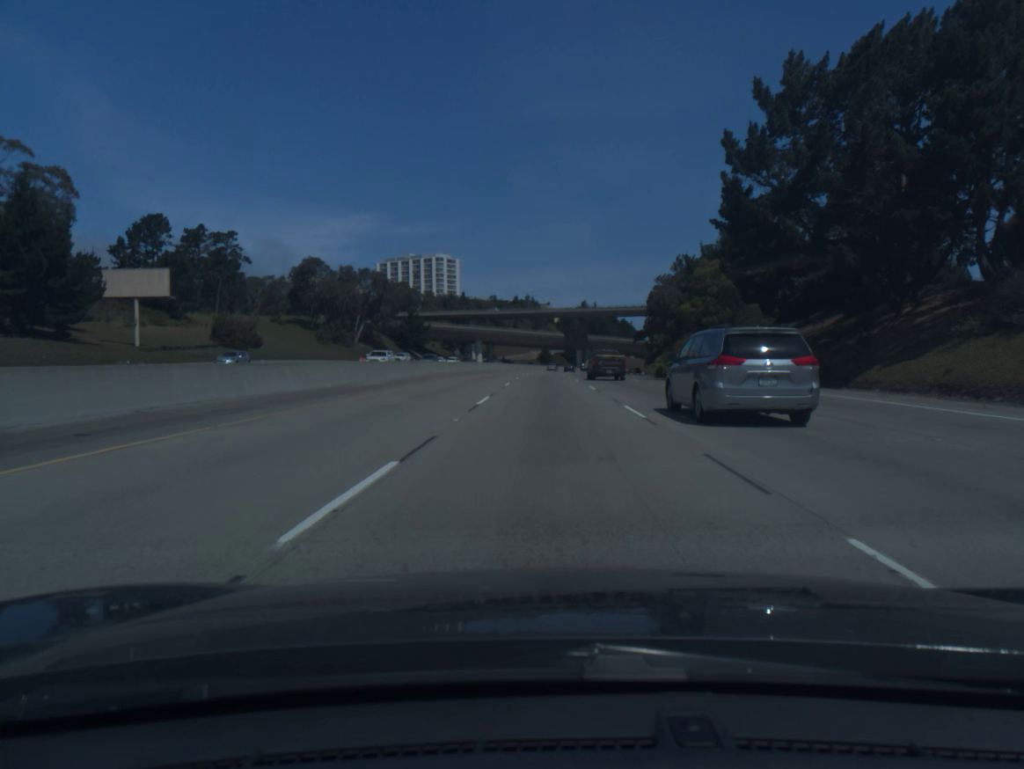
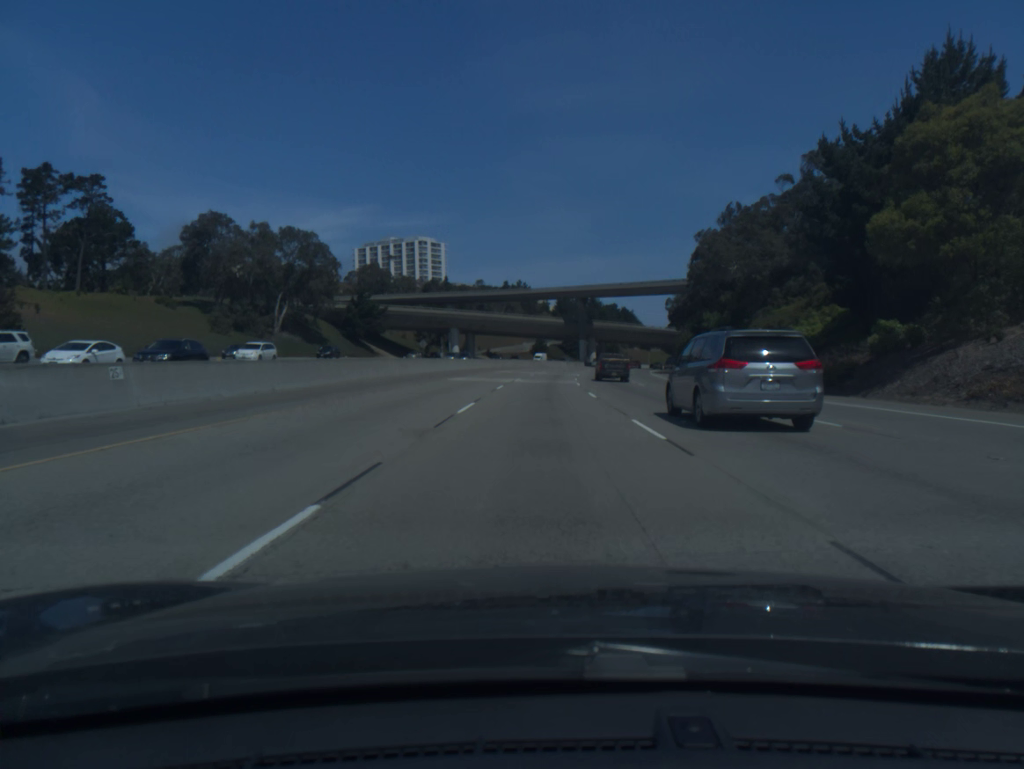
(+0.2, +46.2) m; 0°
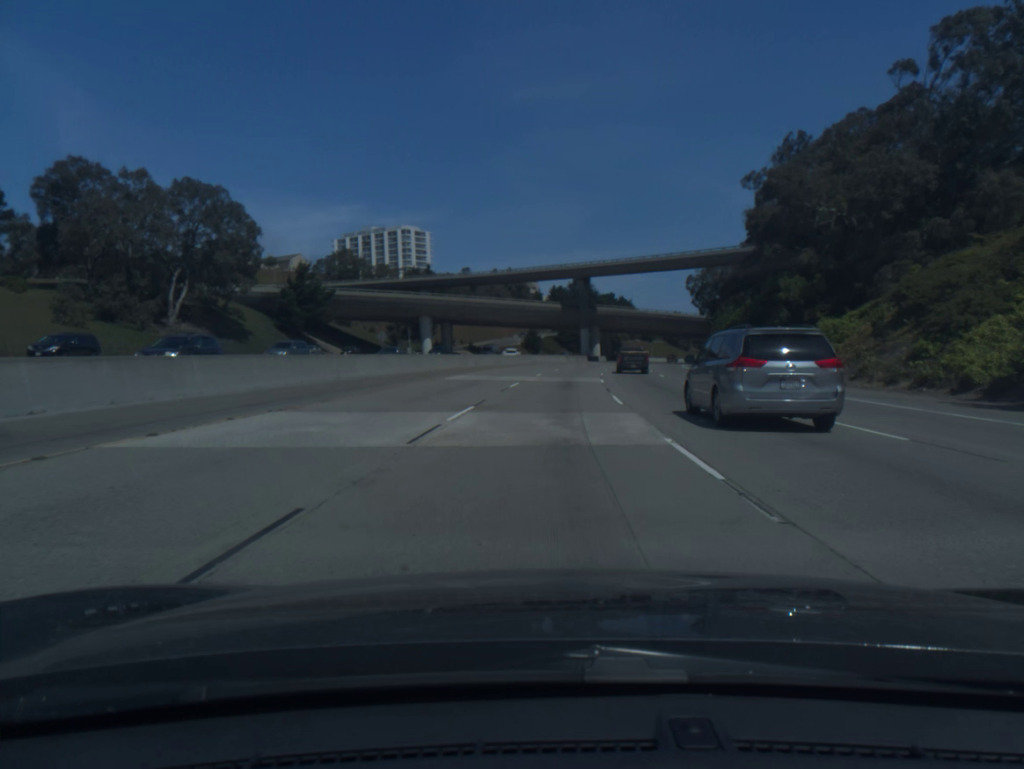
(+0.1, +31.7) m; 0°
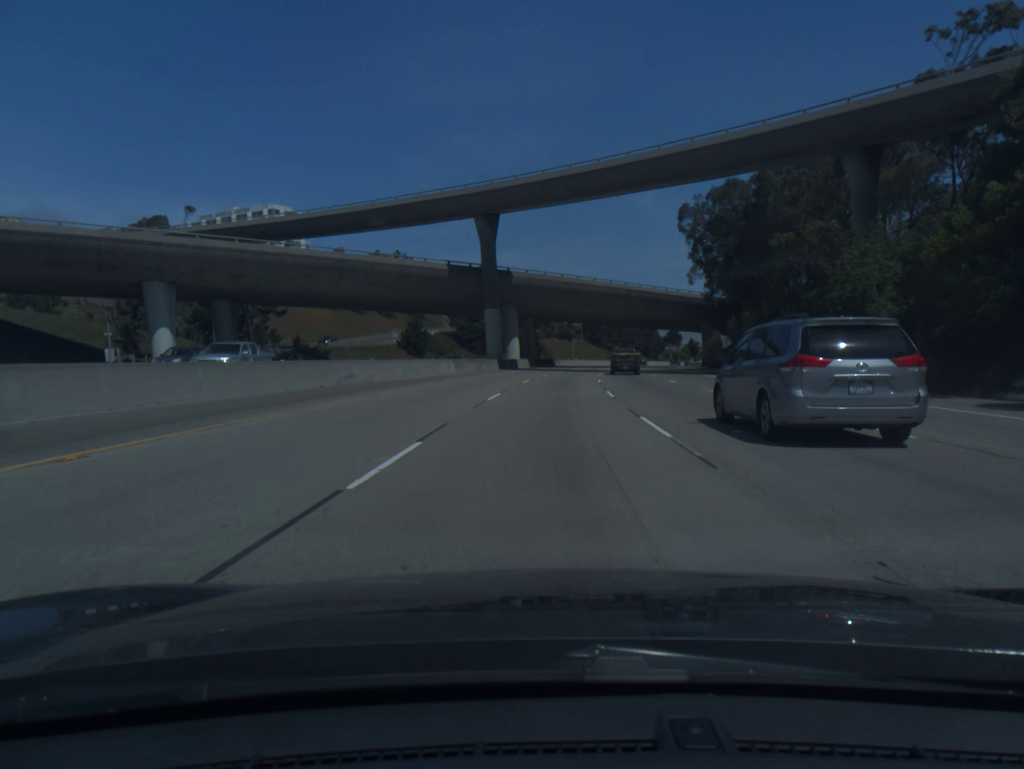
(+3.3, +65.5) m; +7°
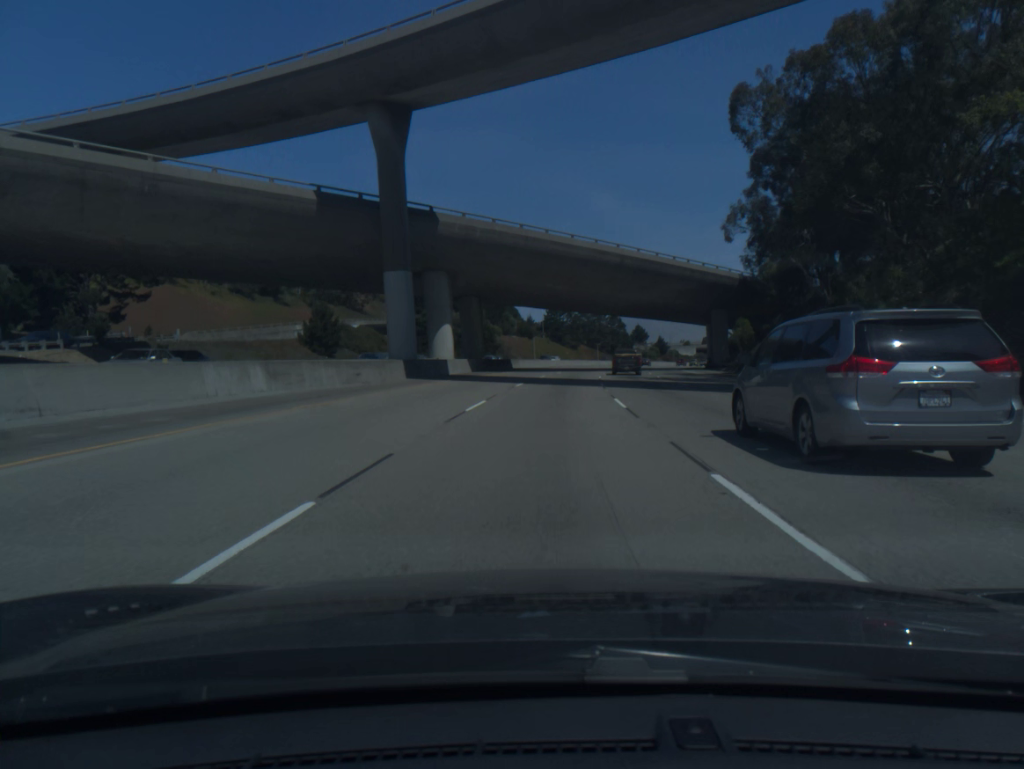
(+0.9, +33.7) m; +3°
